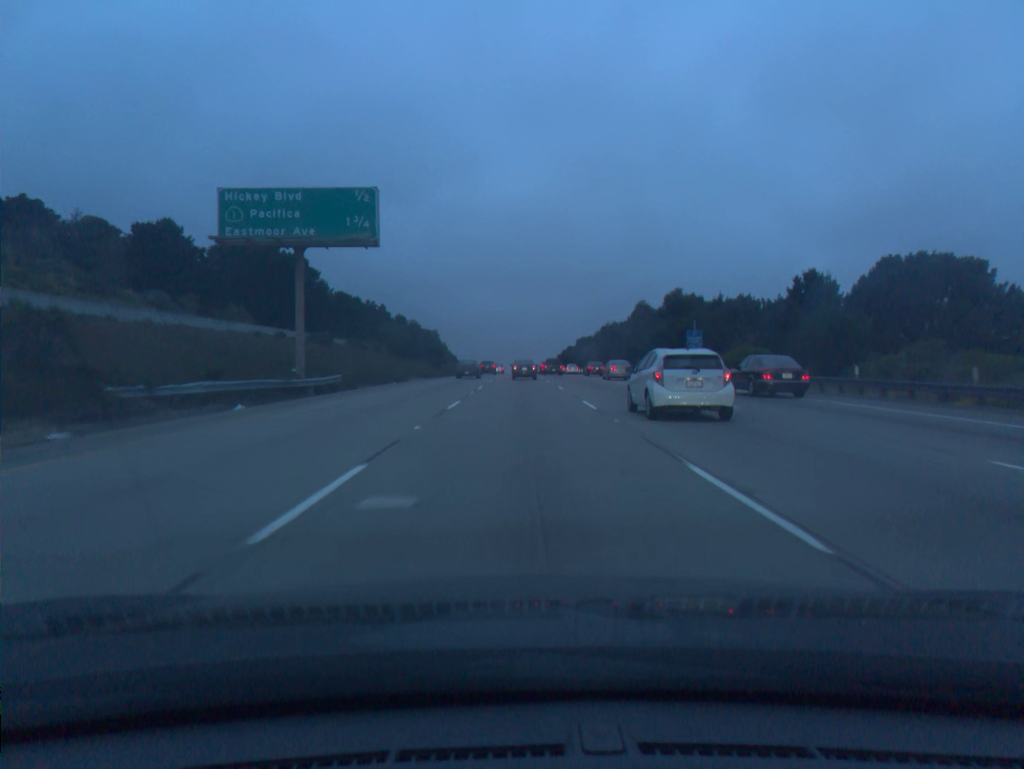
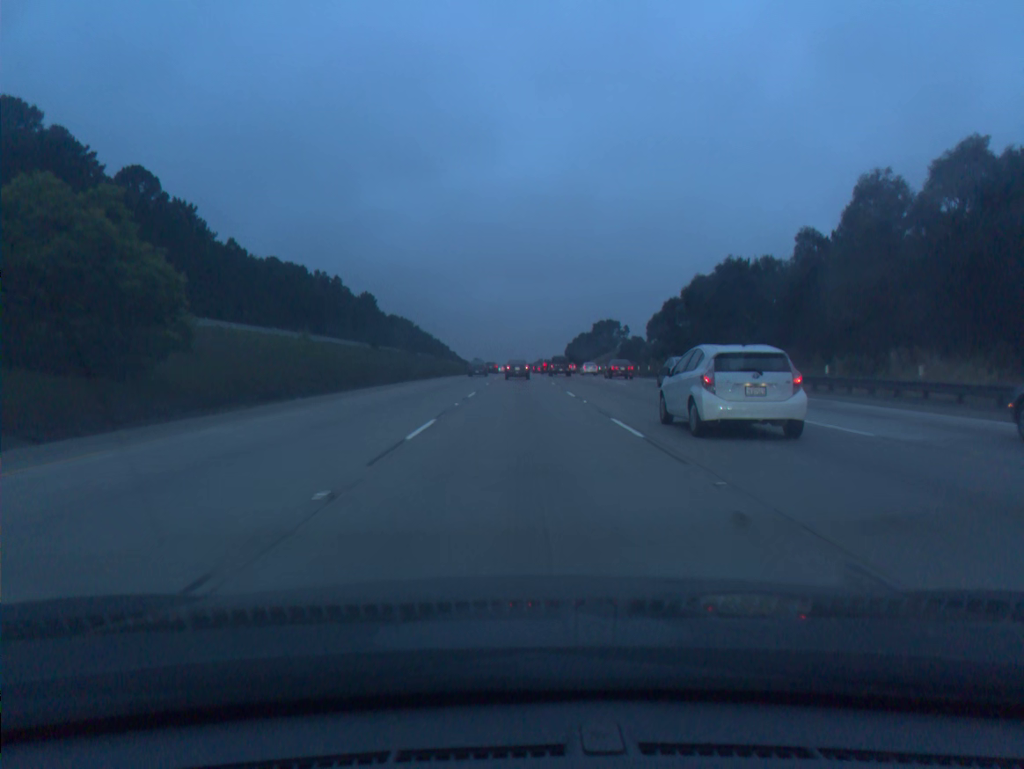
(0.0, +80.7) m; 0°
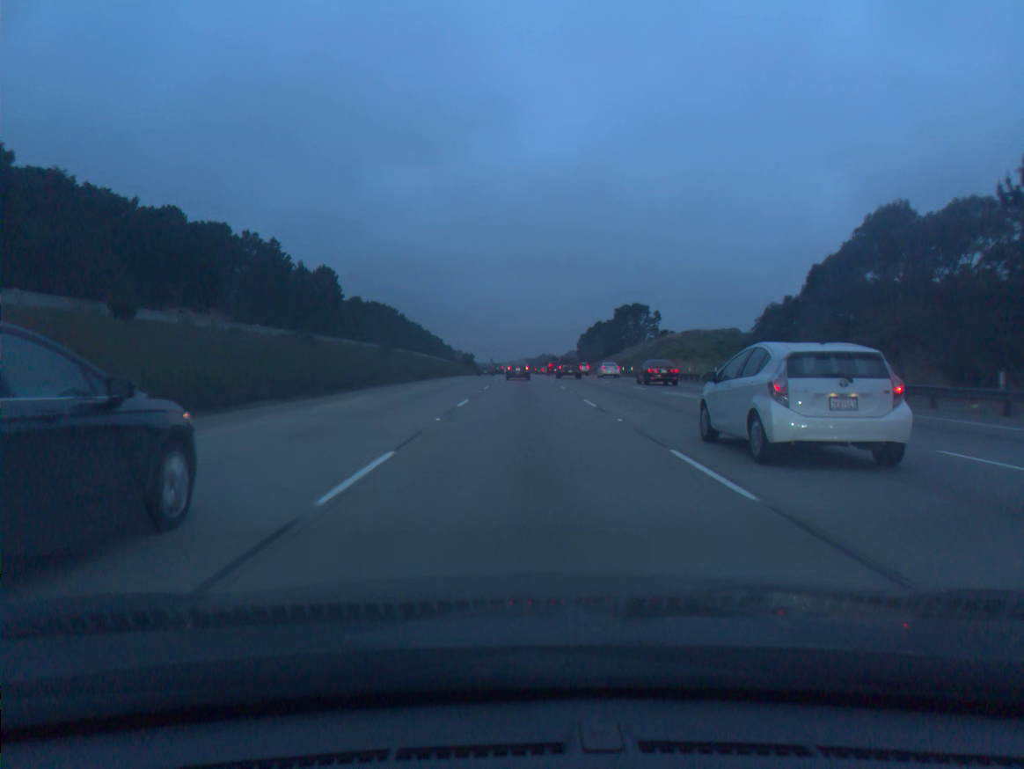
(0.0, +63.8) m; 0°
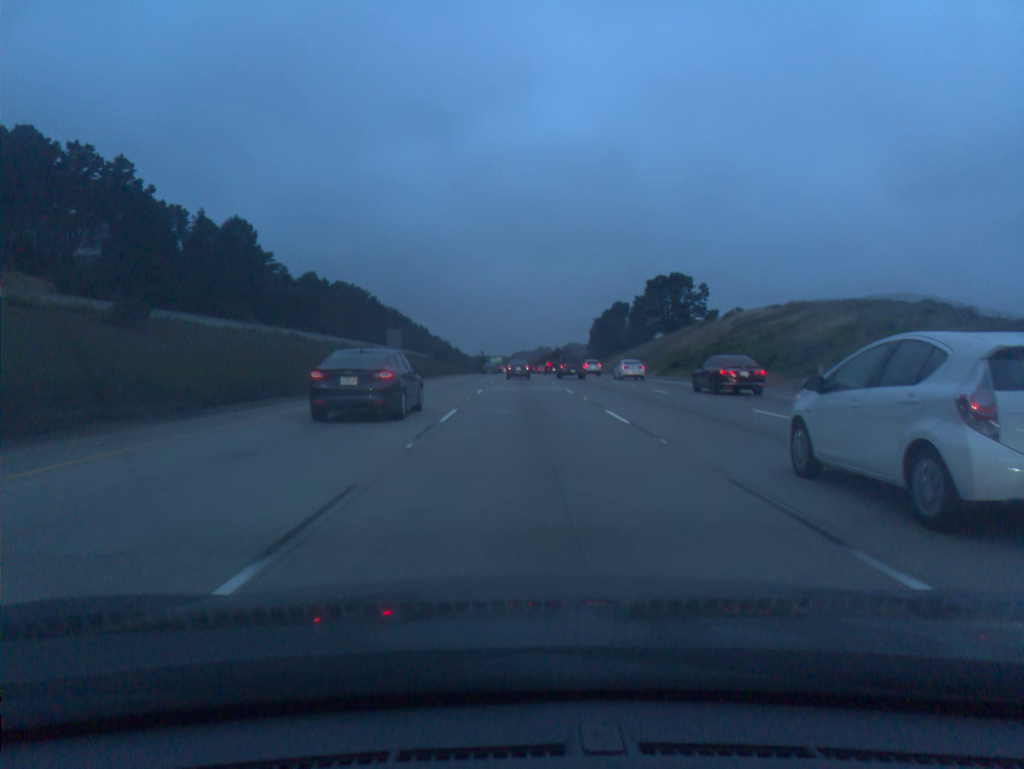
(+0.1, +64.3) m; 0°
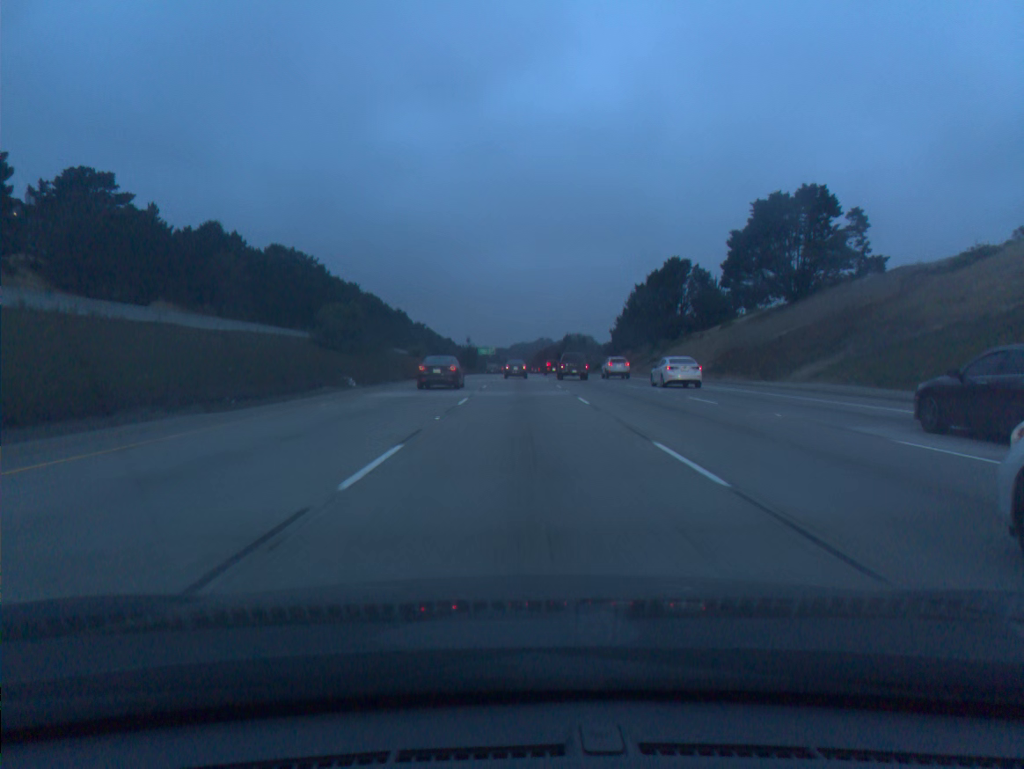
(+0.1, +81.0) m; 0°
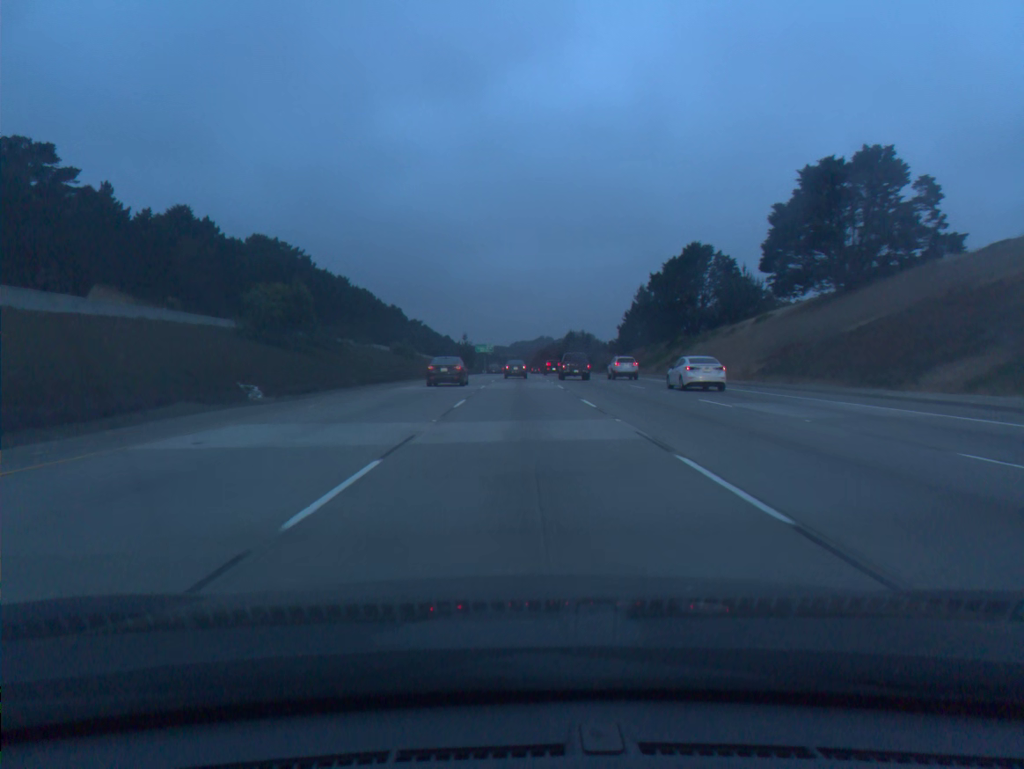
(0.0, +16.3) m; 0°
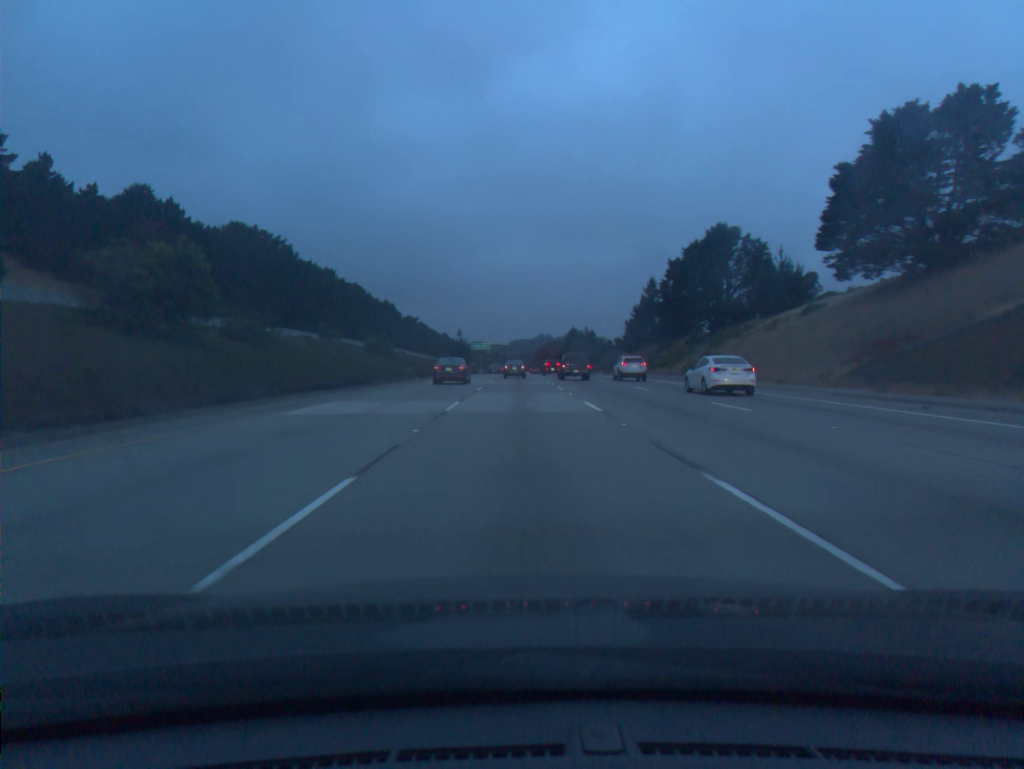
(0.0, +16.3) m; 0°
